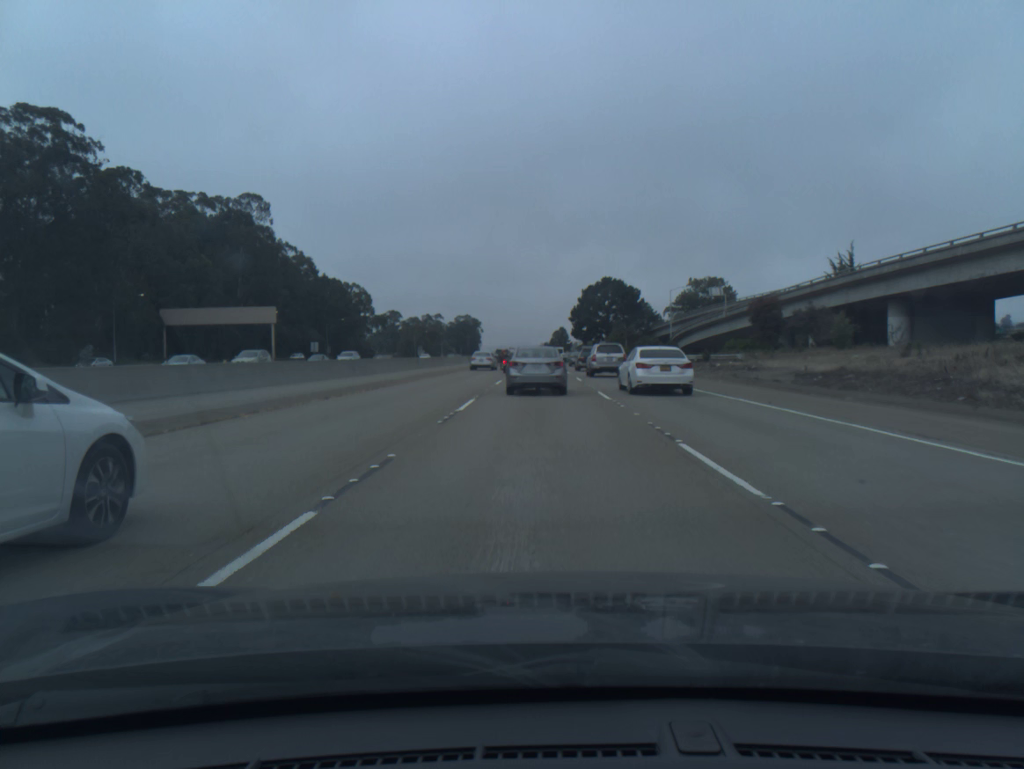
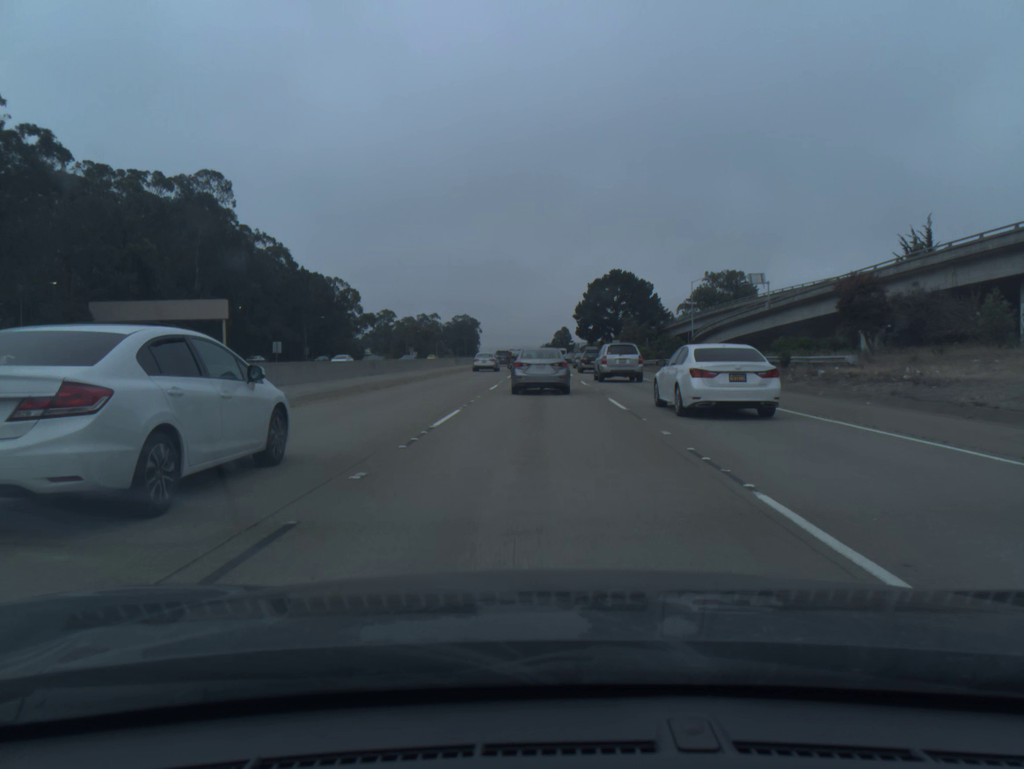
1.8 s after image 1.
(0.0, +18.3) m; 0°
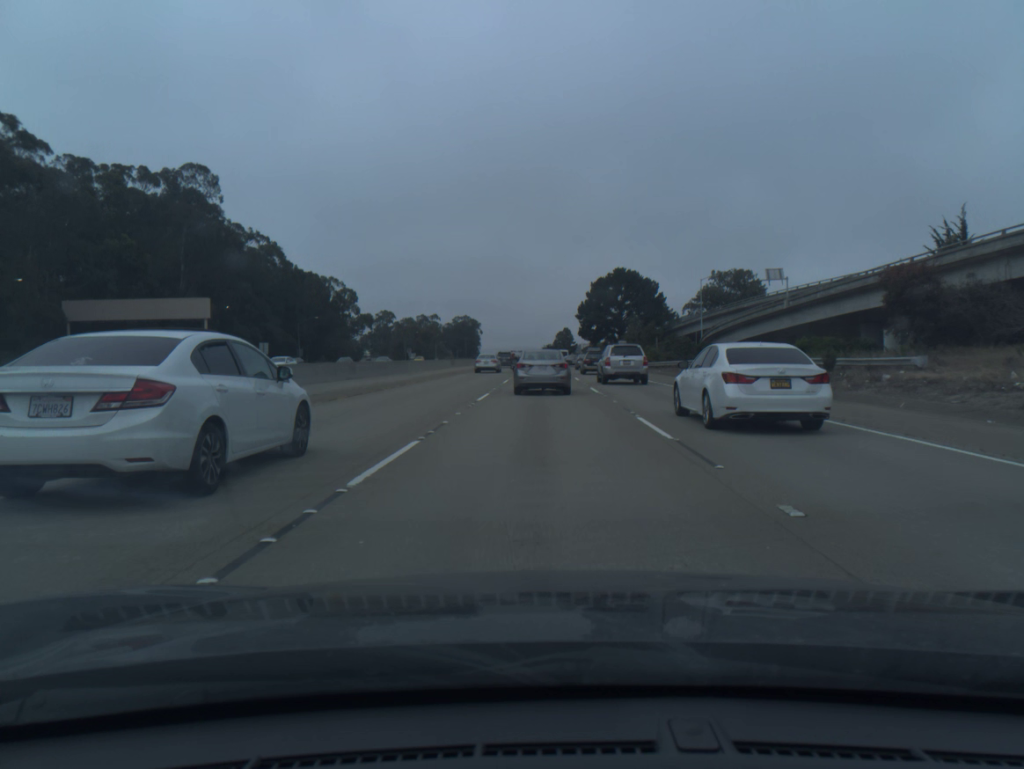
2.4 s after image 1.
(0.0, +5.9) m; 0°
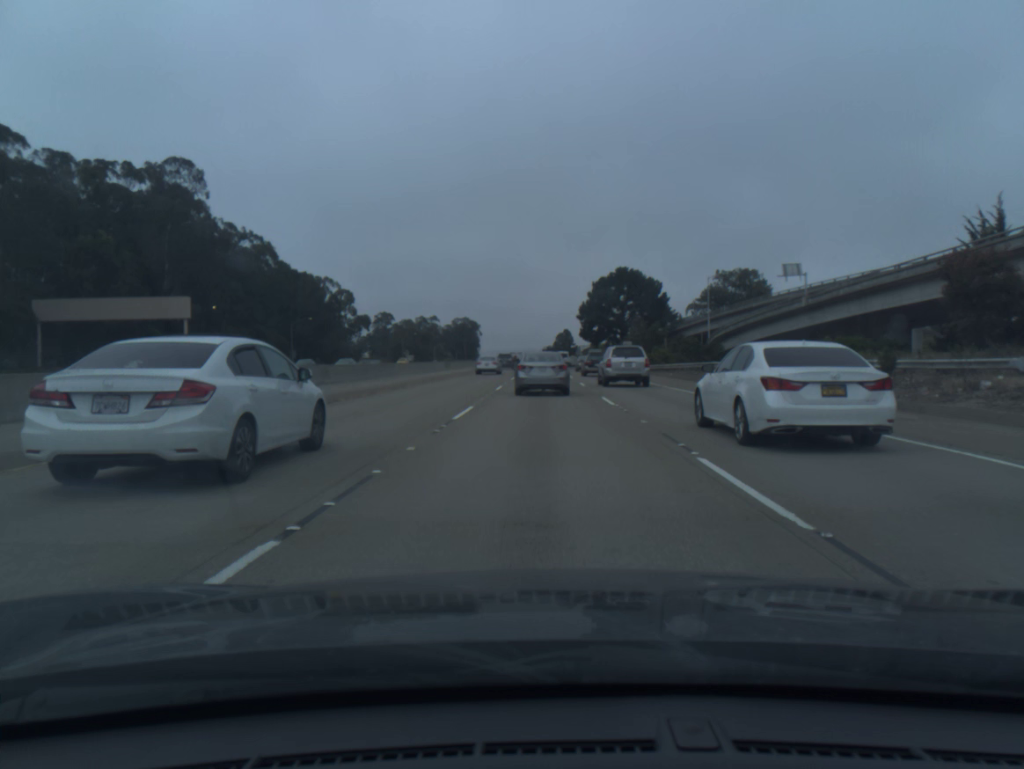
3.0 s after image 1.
(0.0, +5.9) m; 0°
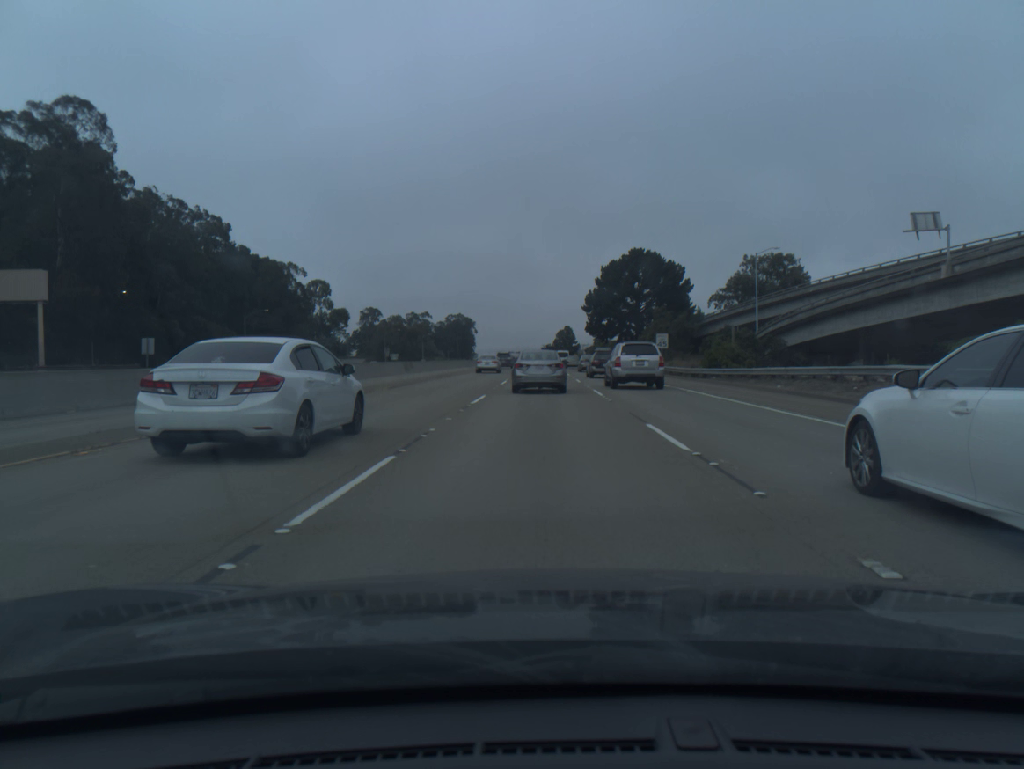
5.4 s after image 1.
(0.0, +24.8) m; 0°
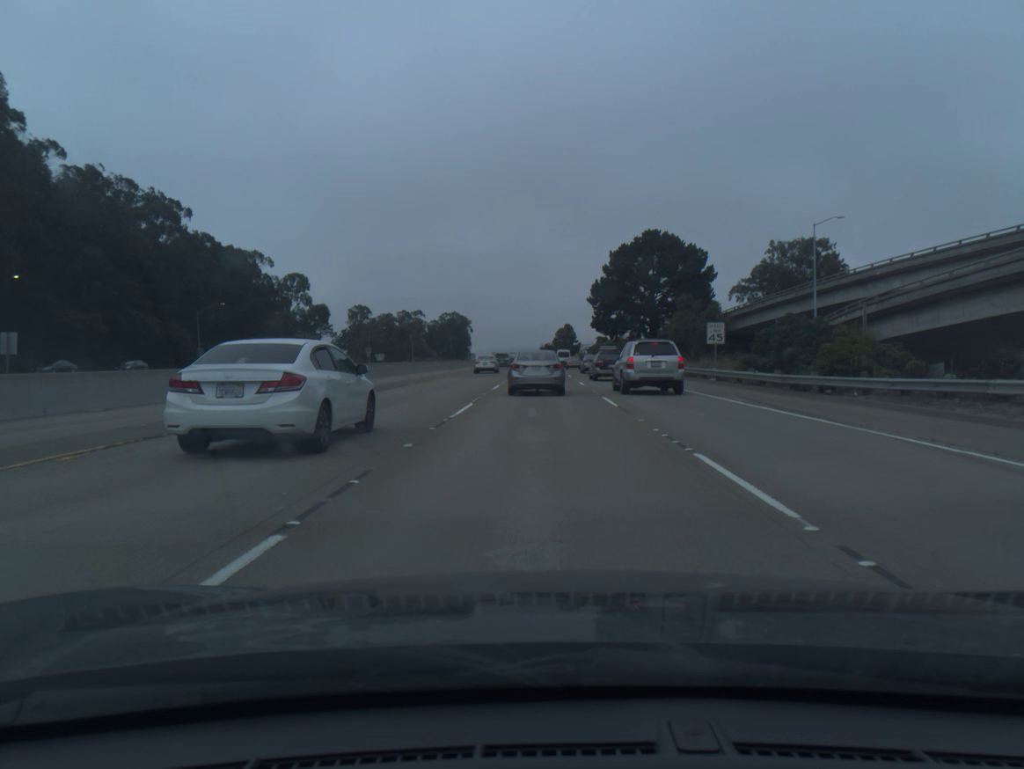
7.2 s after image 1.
(0.0, +18.8) m; 0°
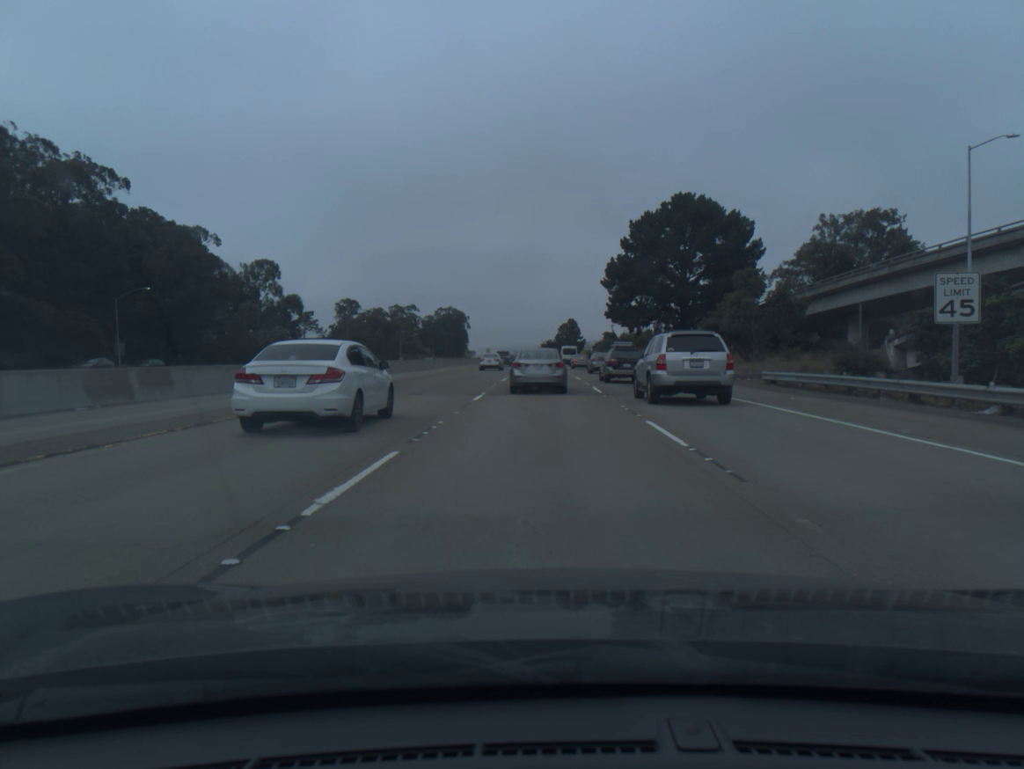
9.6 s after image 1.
(0.0, +24.0) m; 0°
